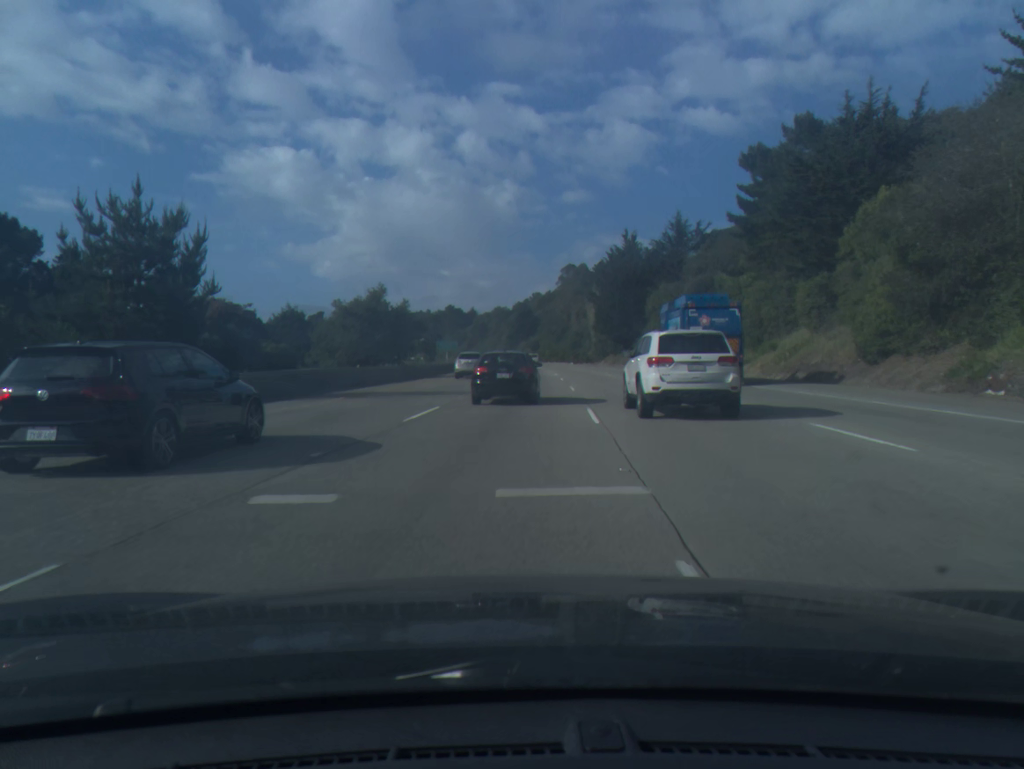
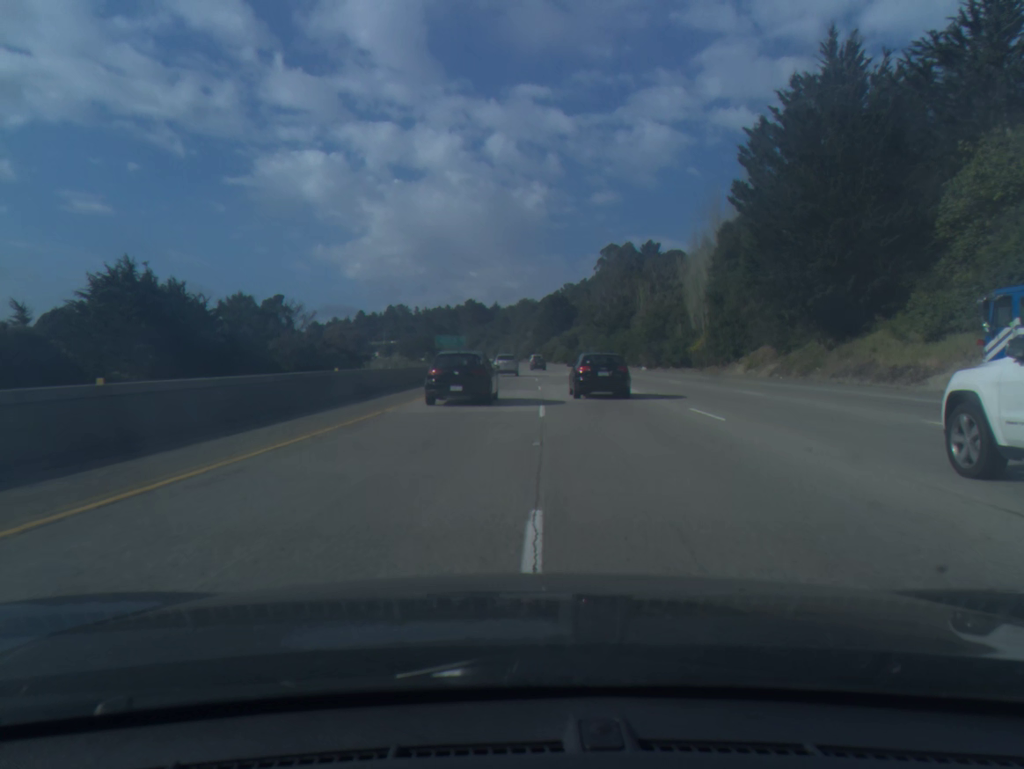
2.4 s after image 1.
(-0.6, +71.4) m; -2°
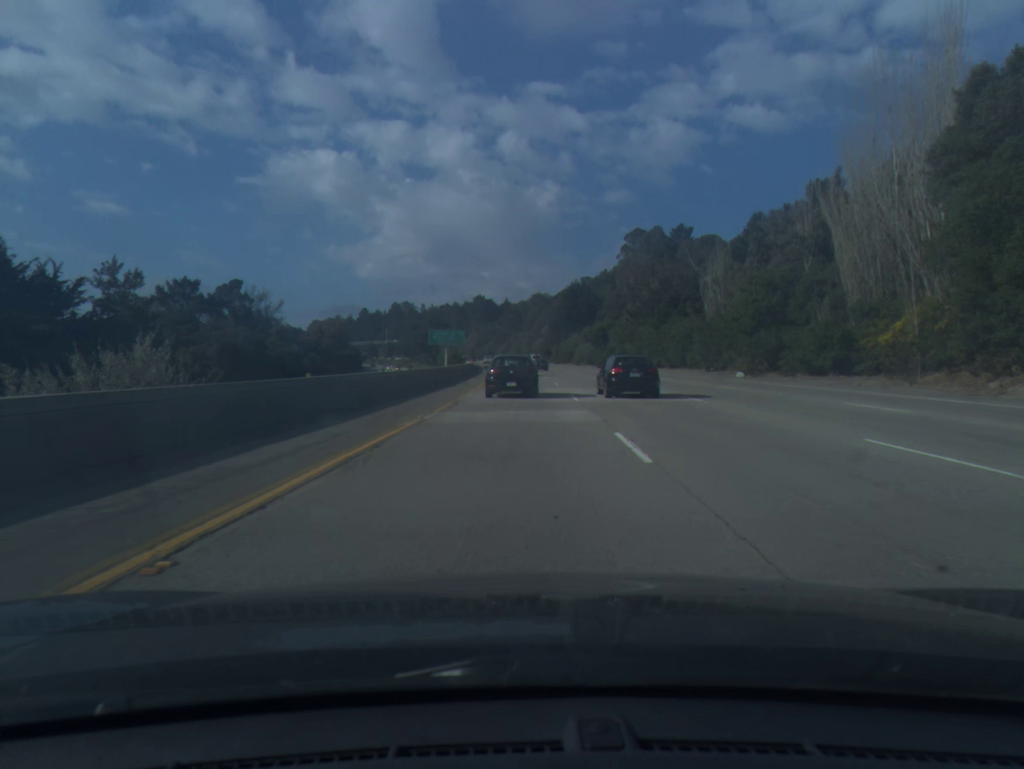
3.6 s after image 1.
(-0.4, +36.5) m; -1°
